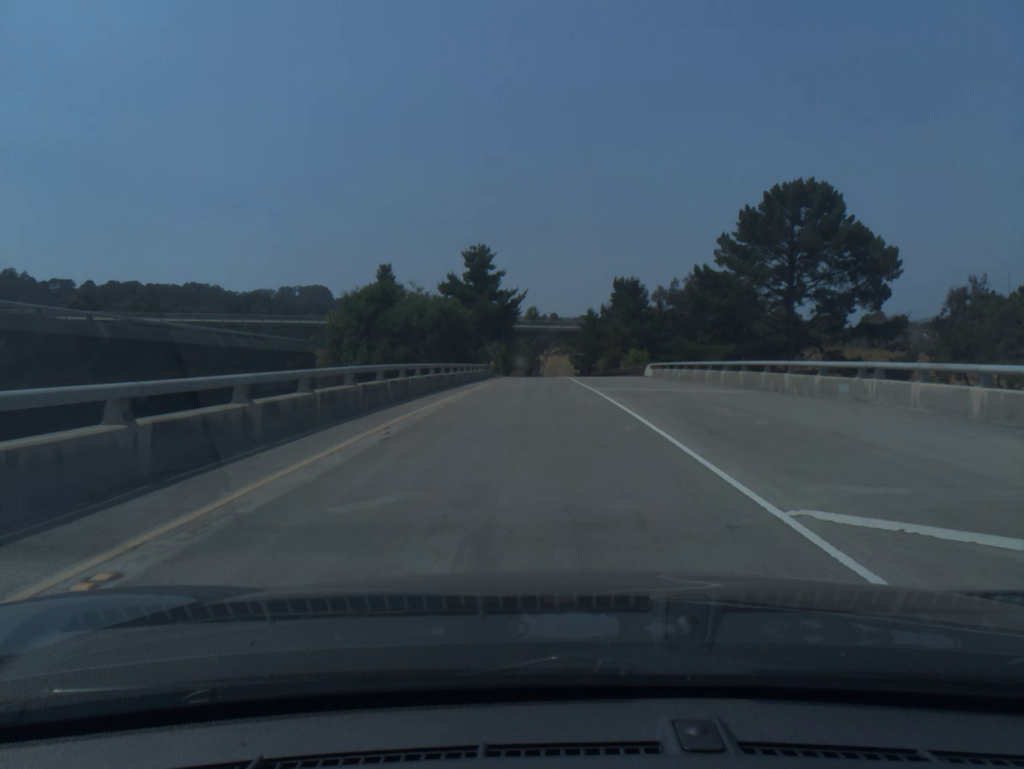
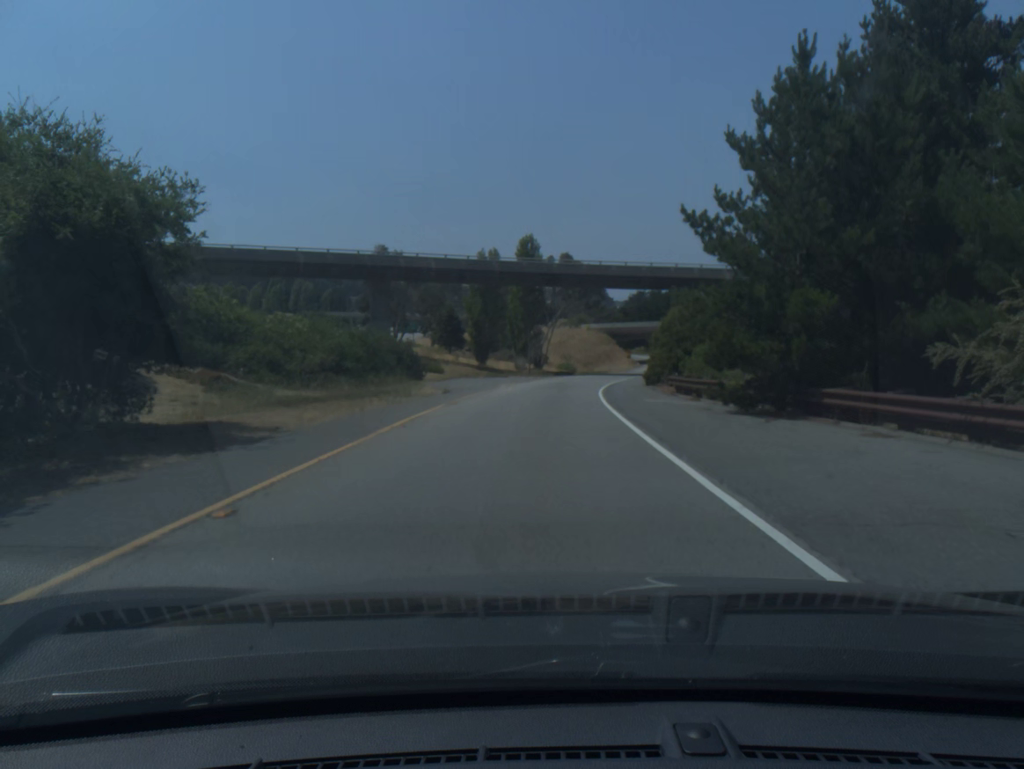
(-0.1, +73.2) m; 0°
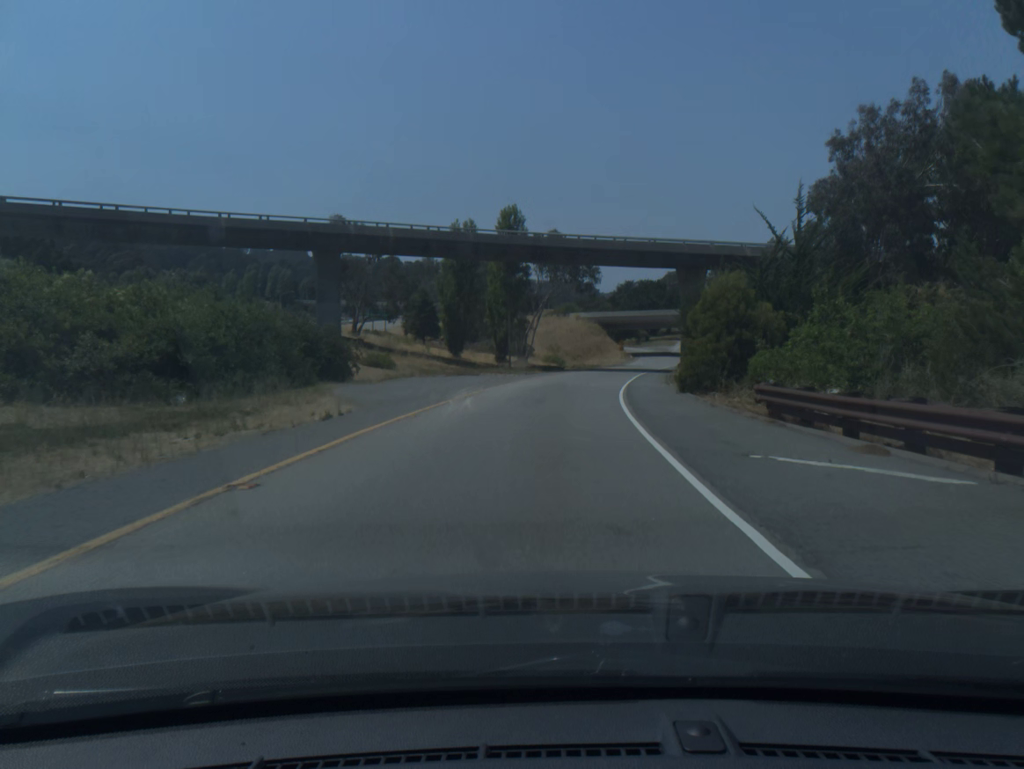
(+0.1, +14.0) m; +1°
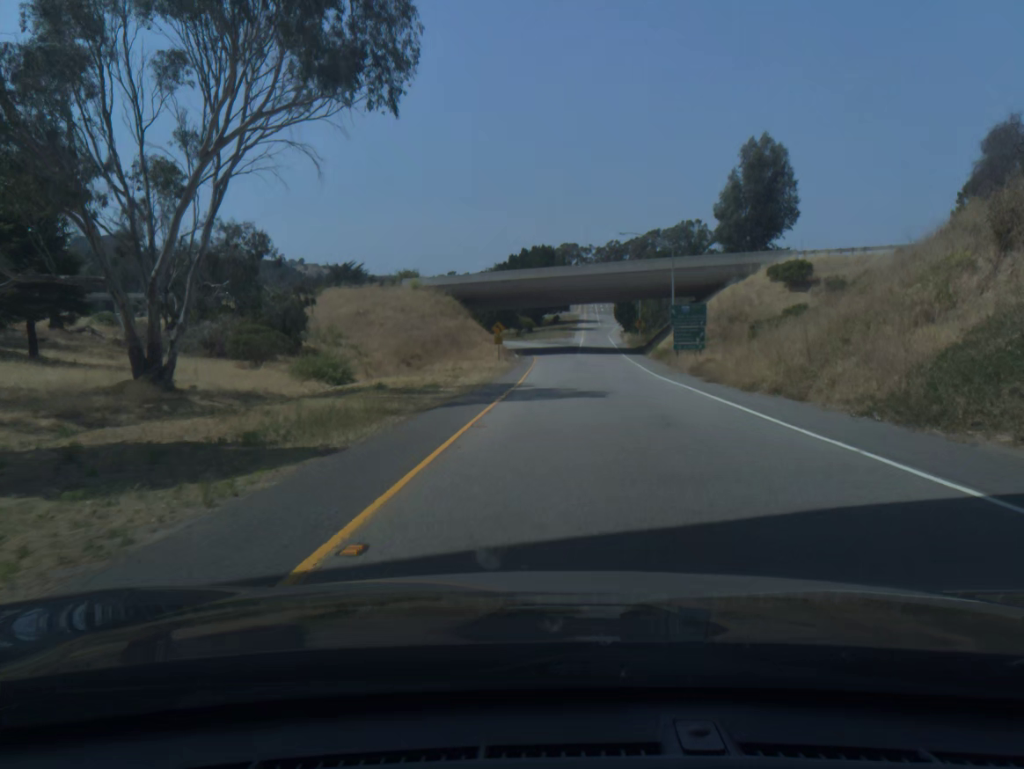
(+6.3, +70.9) m; +9°
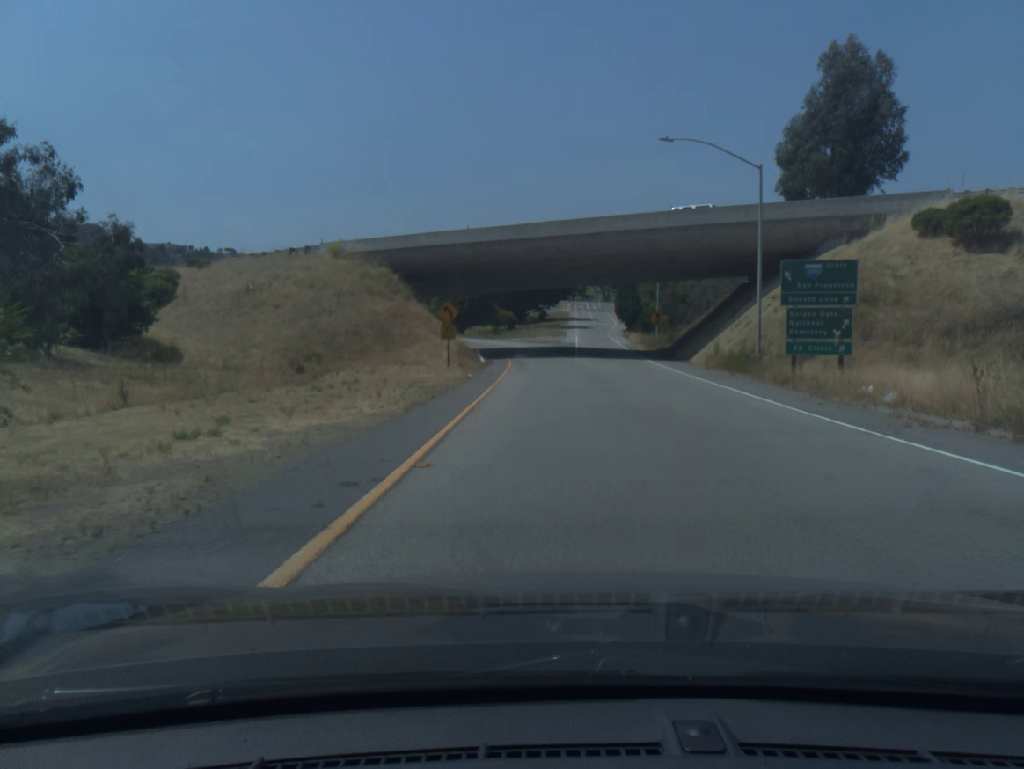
(+0.3, +28.3) m; +1°
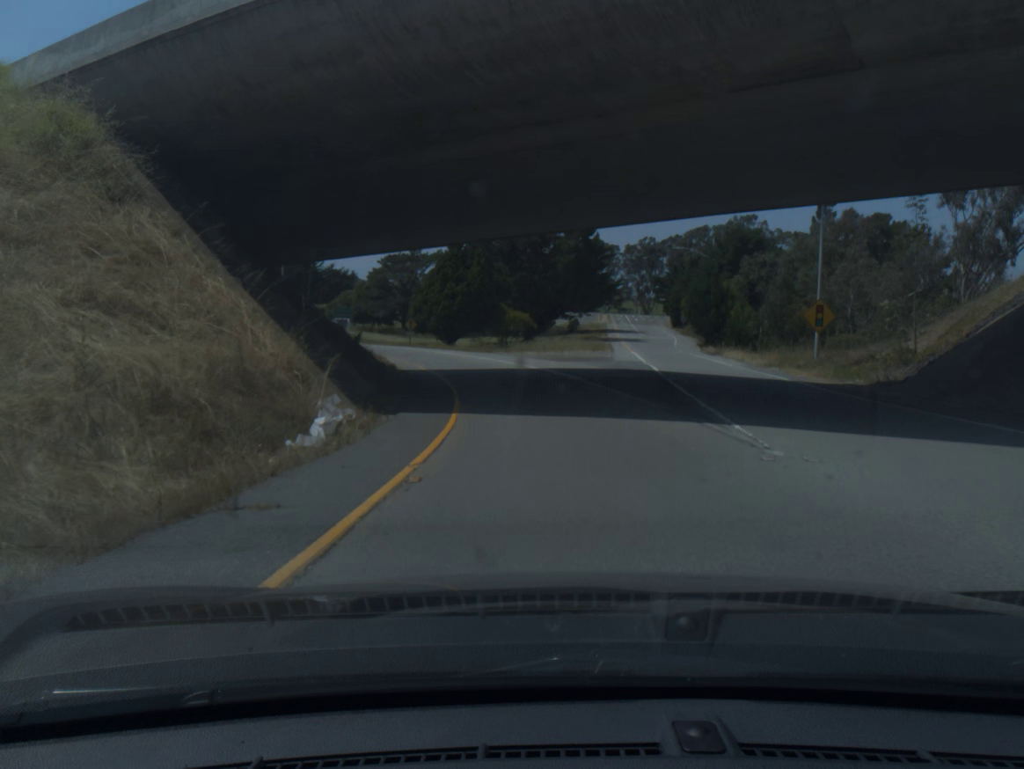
(-0.3, +40.1) m; -2°
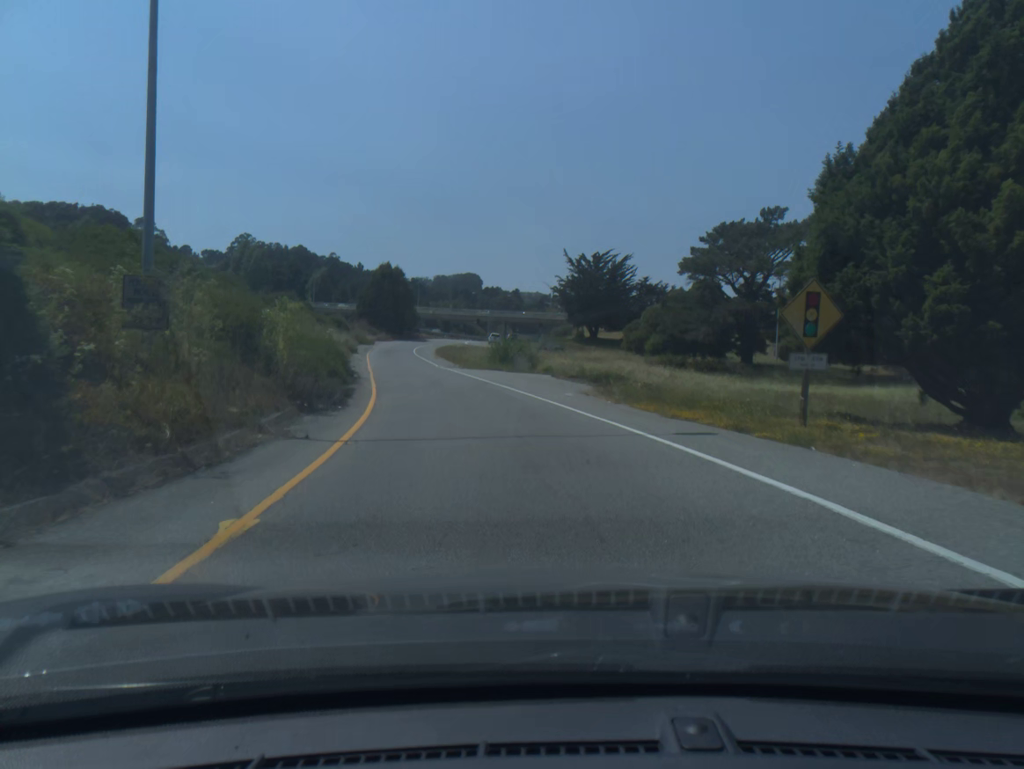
(-10.6, +58.9) m; -24°
